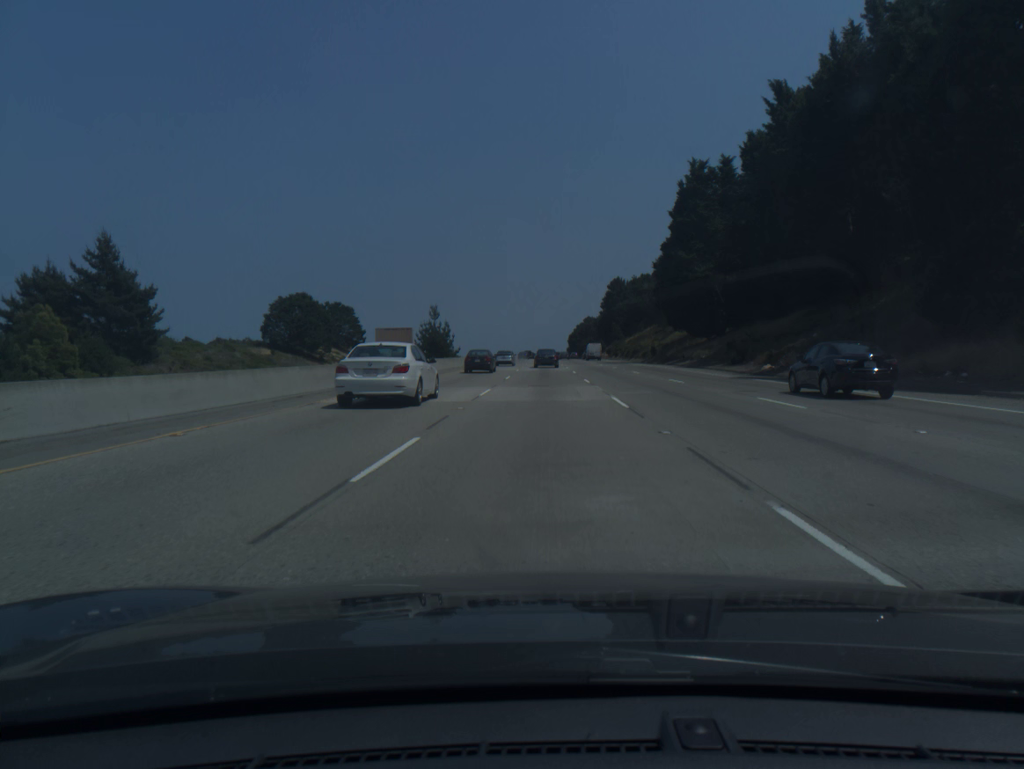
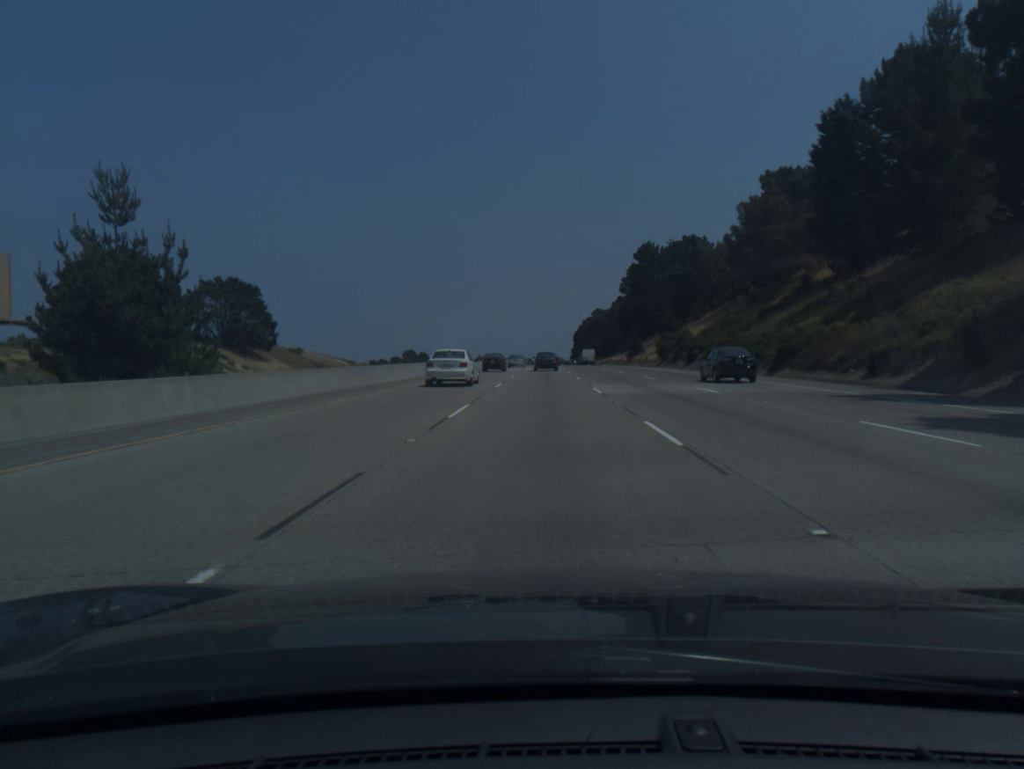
(0.0, +80.0) m; 0°
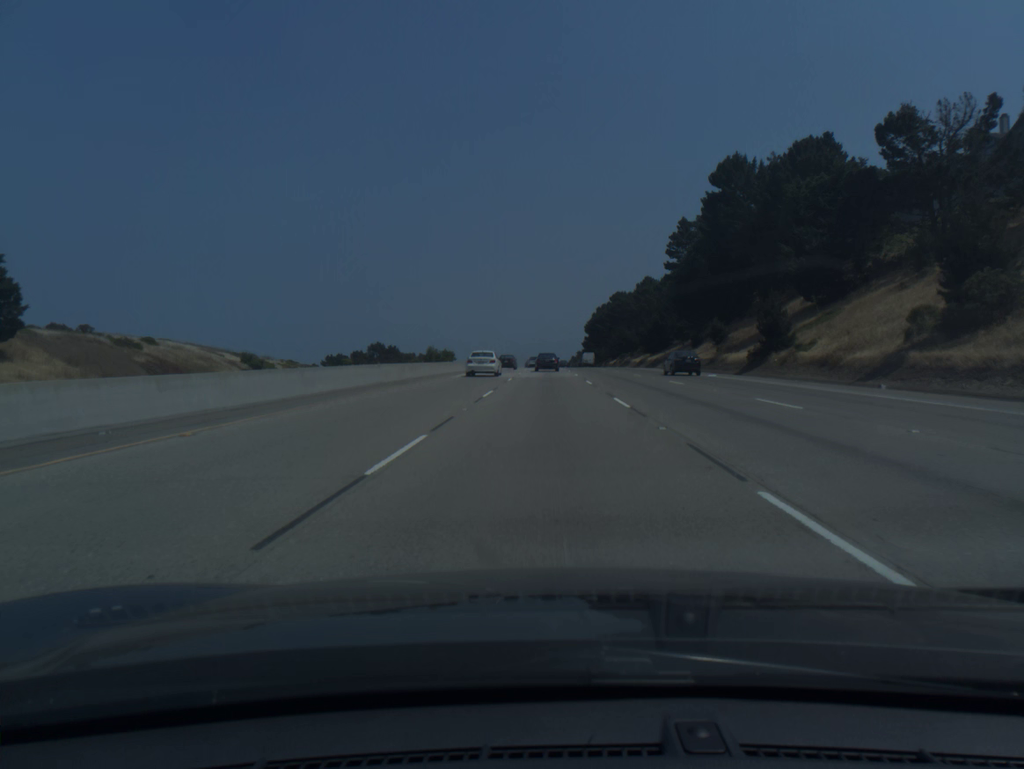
(-0.2, +80.5) m; -1°
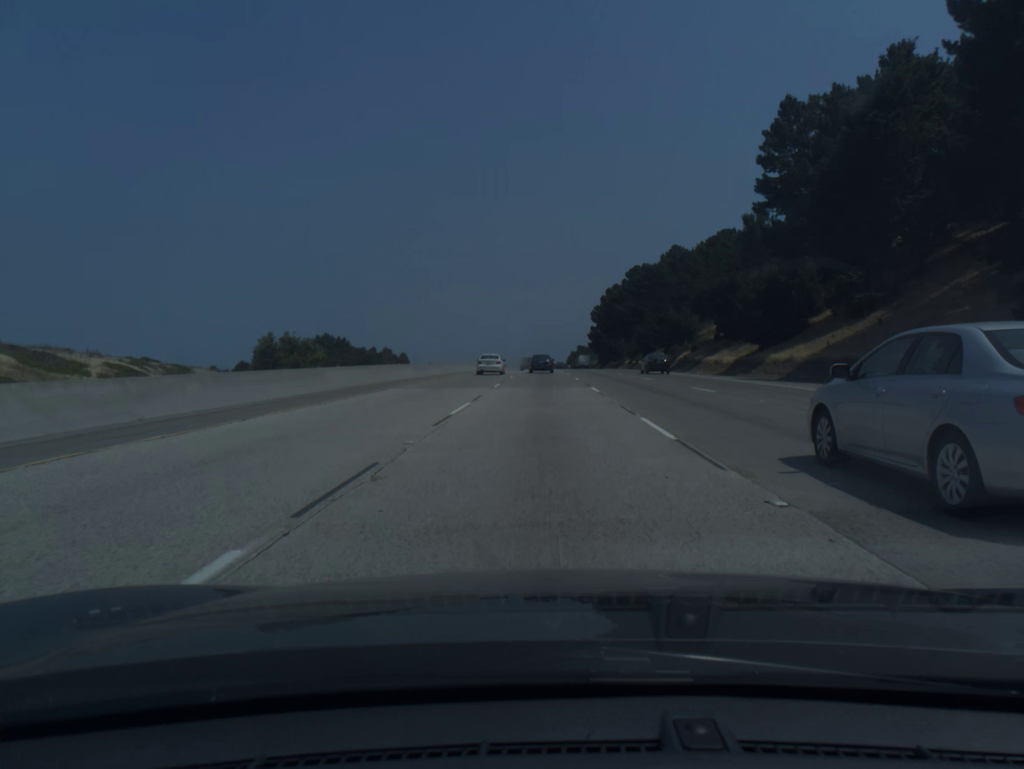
(+0.3, +64.9) m; +1°
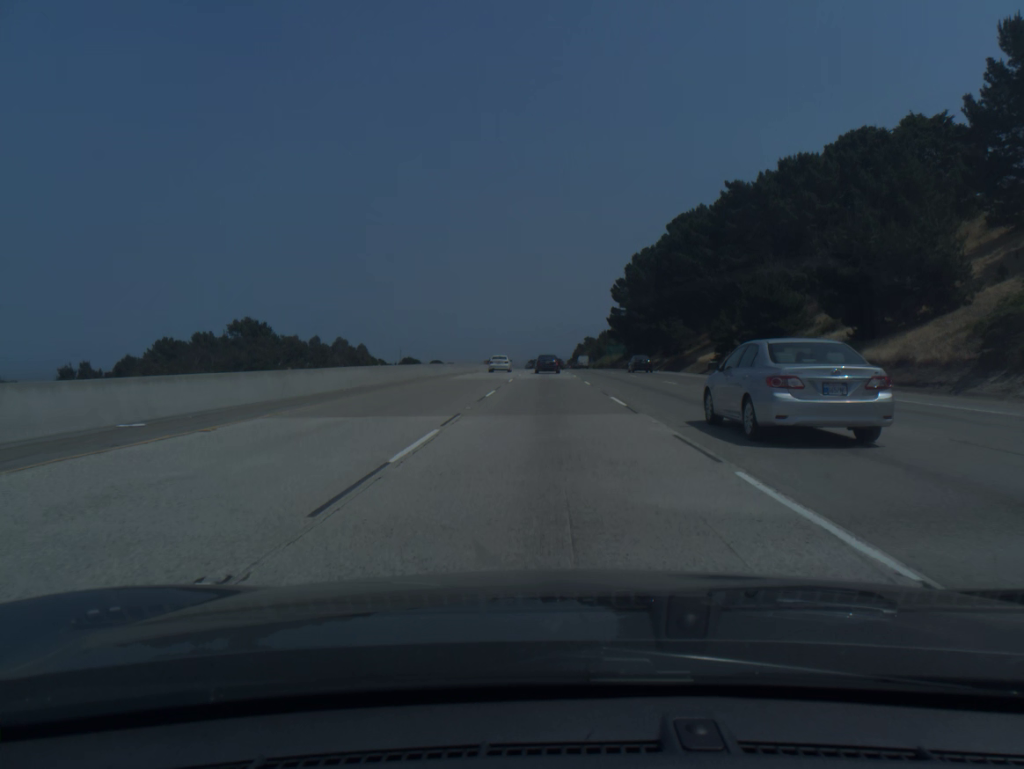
(-0.1, +65.5) m; 0°
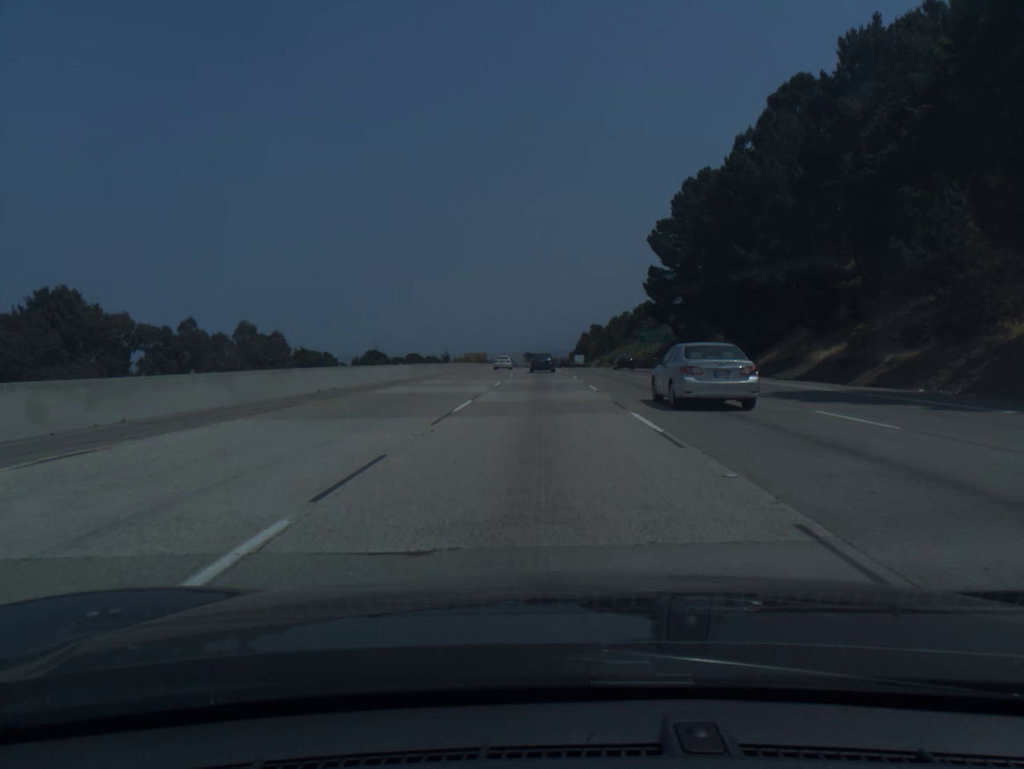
(+0.2, +65.6) m; 0°
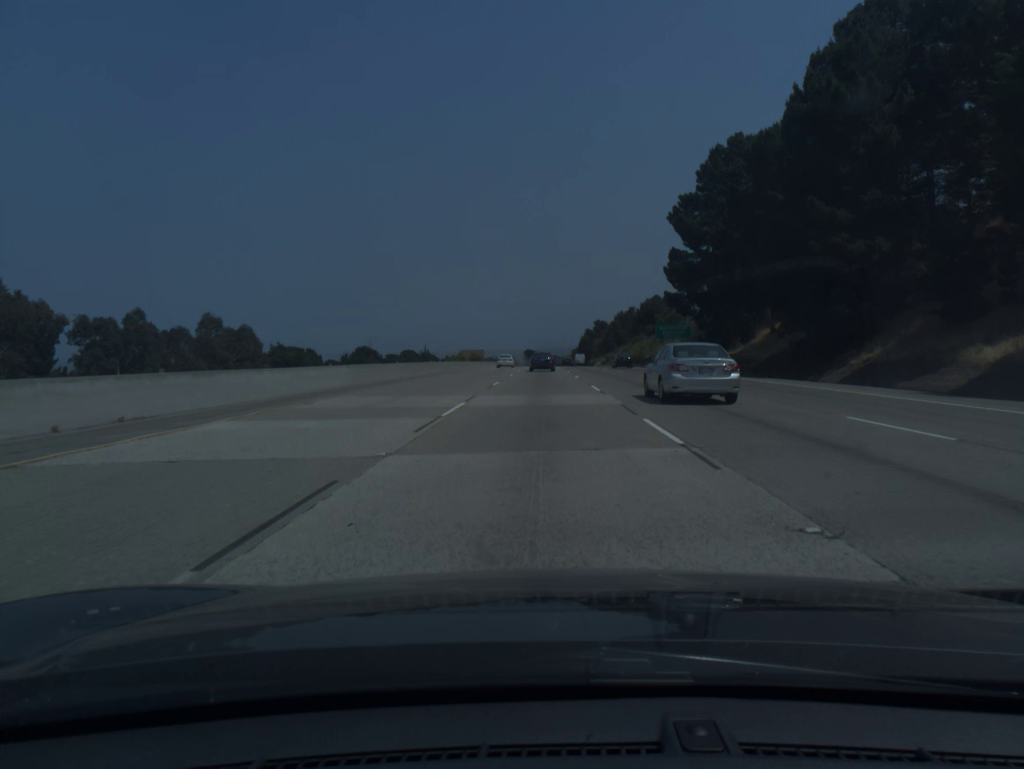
(0.0, +16.3) m; 0°
